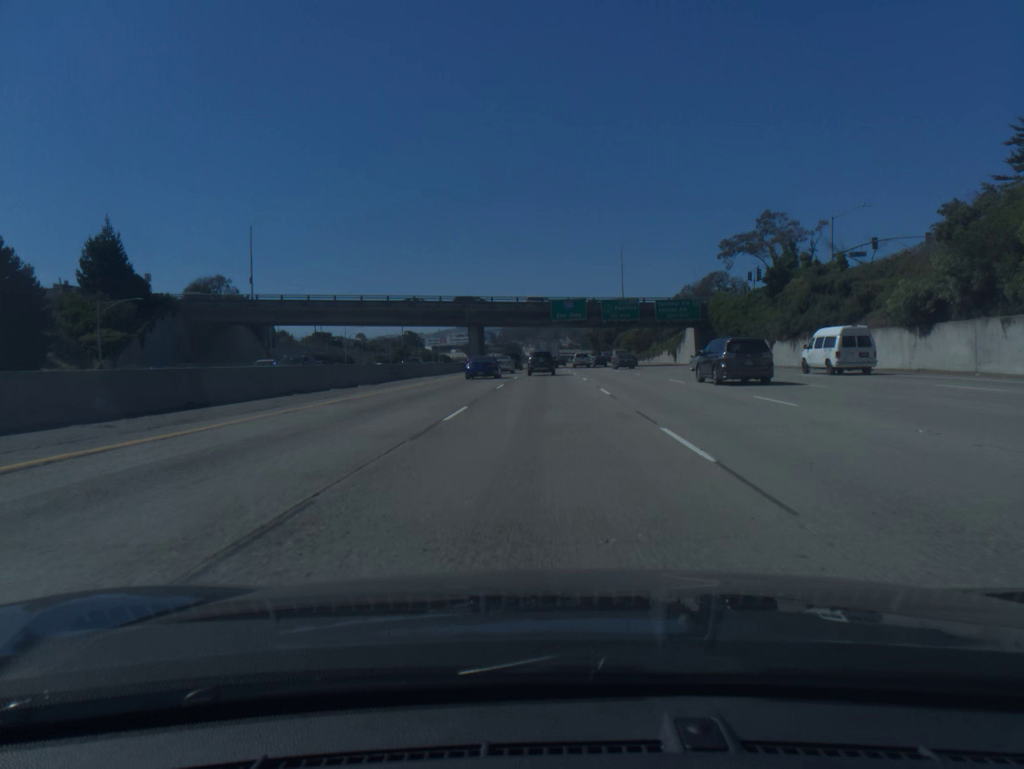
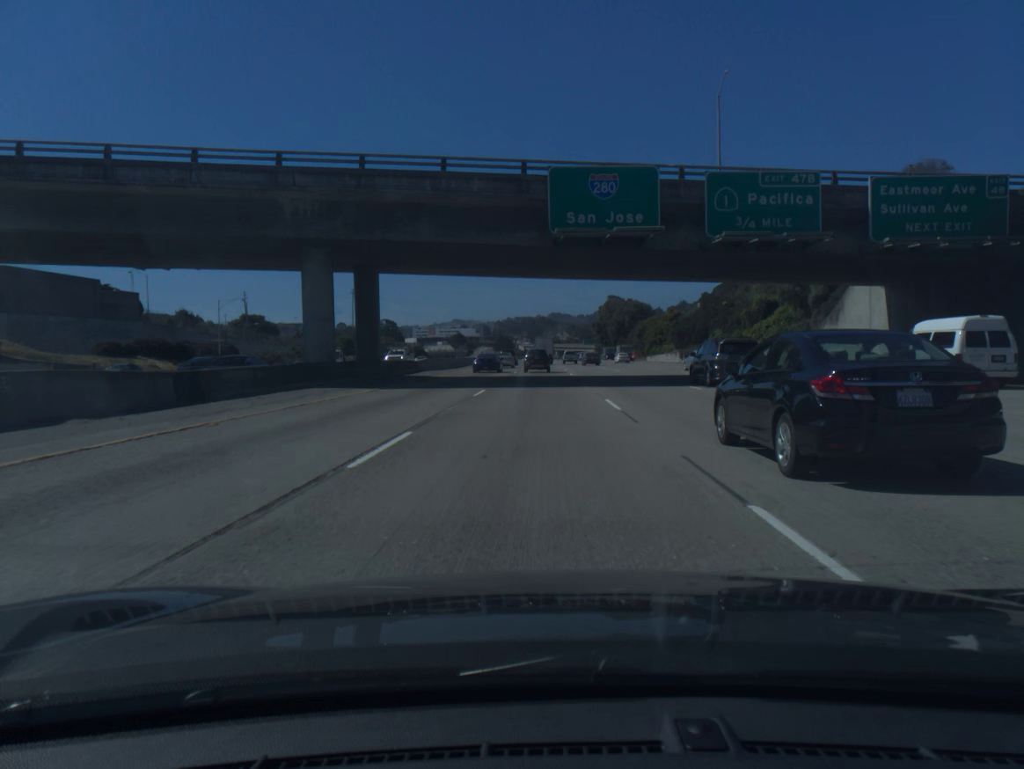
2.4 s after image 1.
(+0.6, +64.7) m; 0°
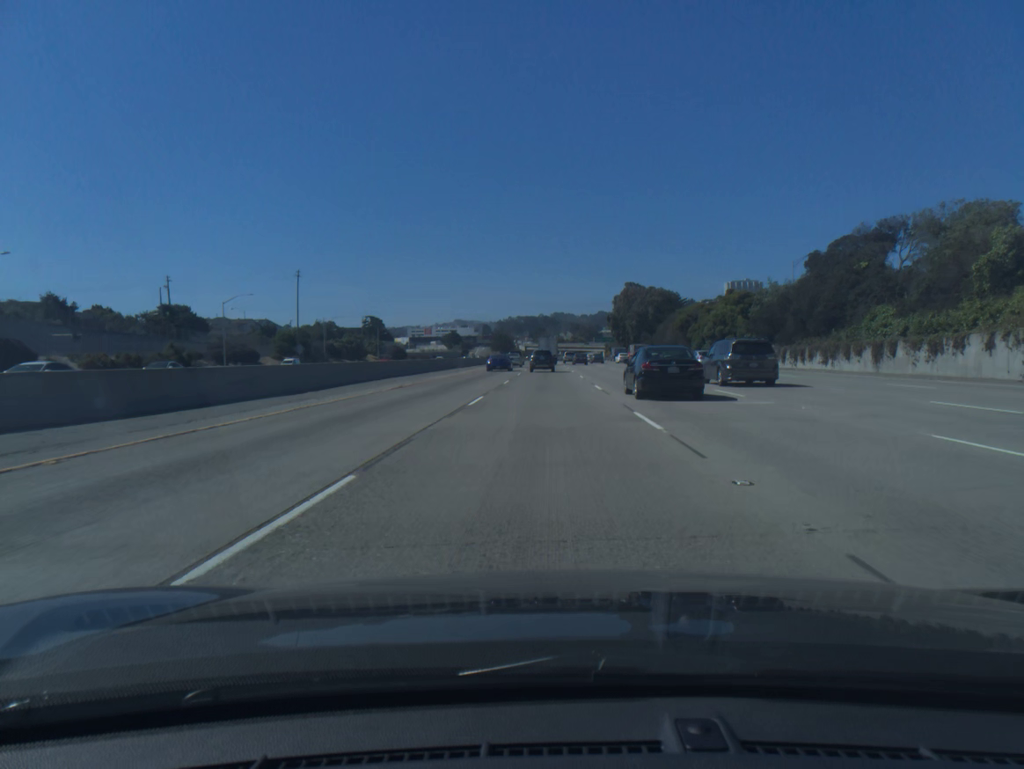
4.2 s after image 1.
(-0.1, +48.5) m; 0°
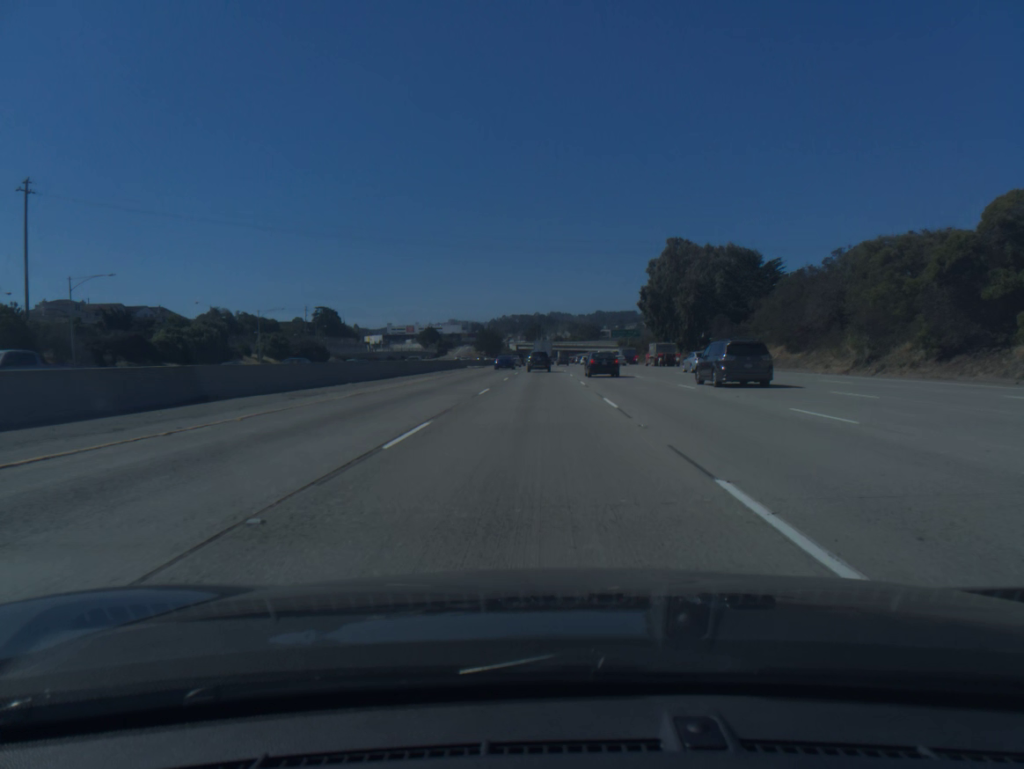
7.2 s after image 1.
(+0.4, +81.7) m; 0°
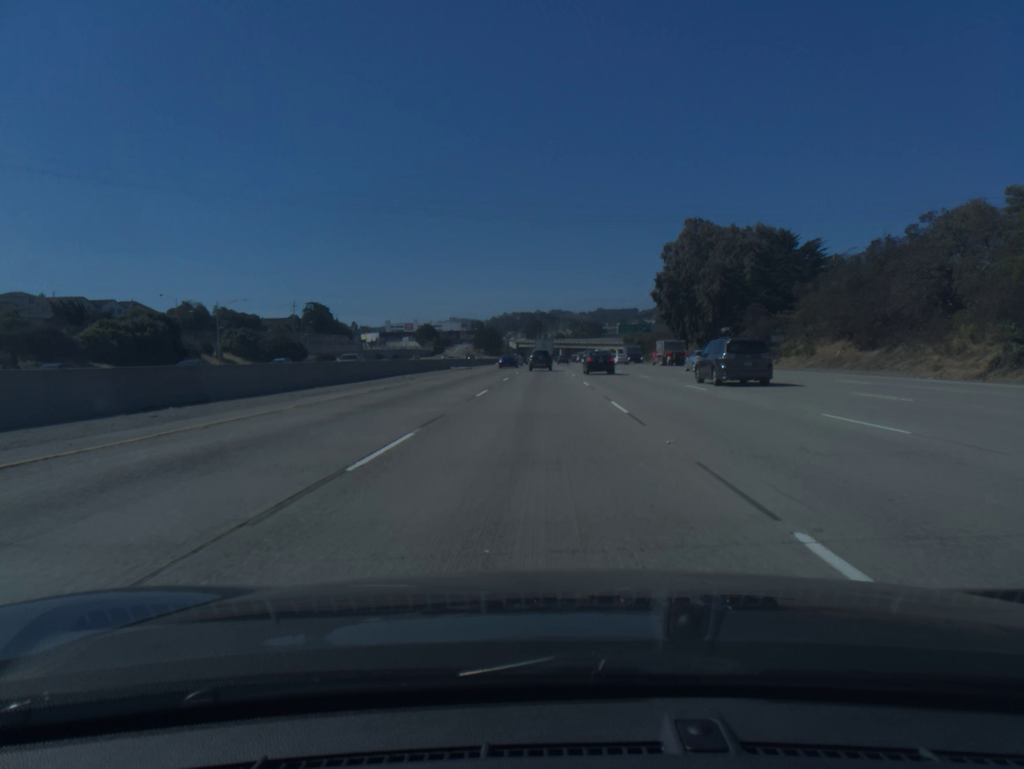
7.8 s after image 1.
(0.0, +16.5) m; 0°
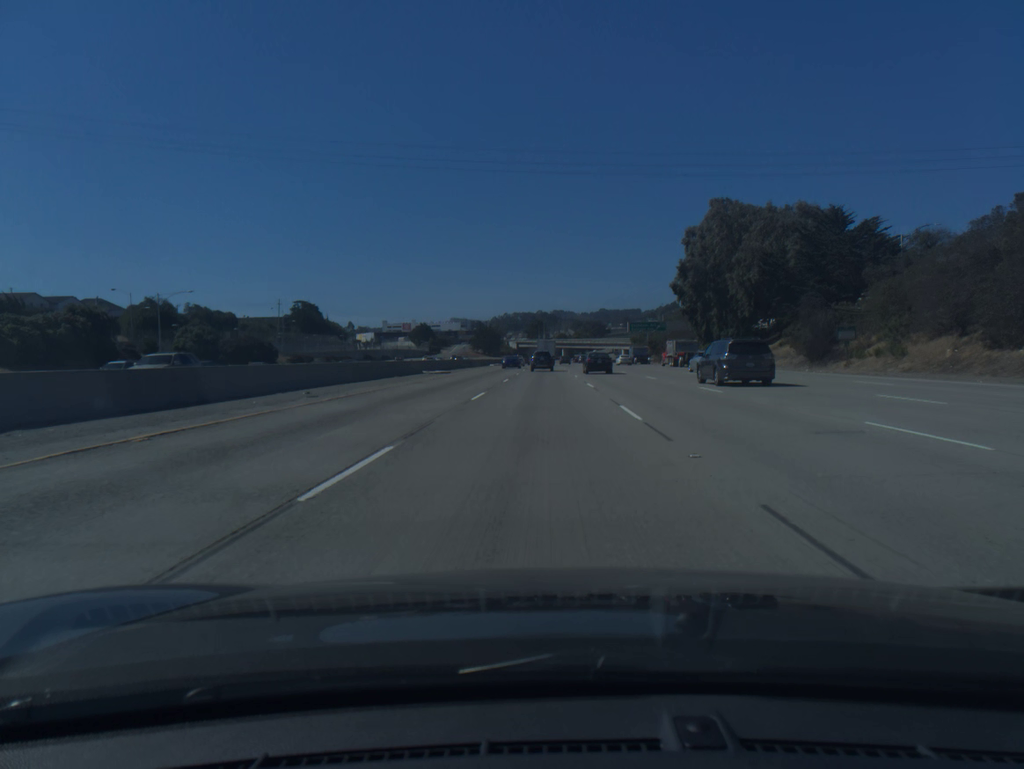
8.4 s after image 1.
(0.0, +16.6) m; 0°
